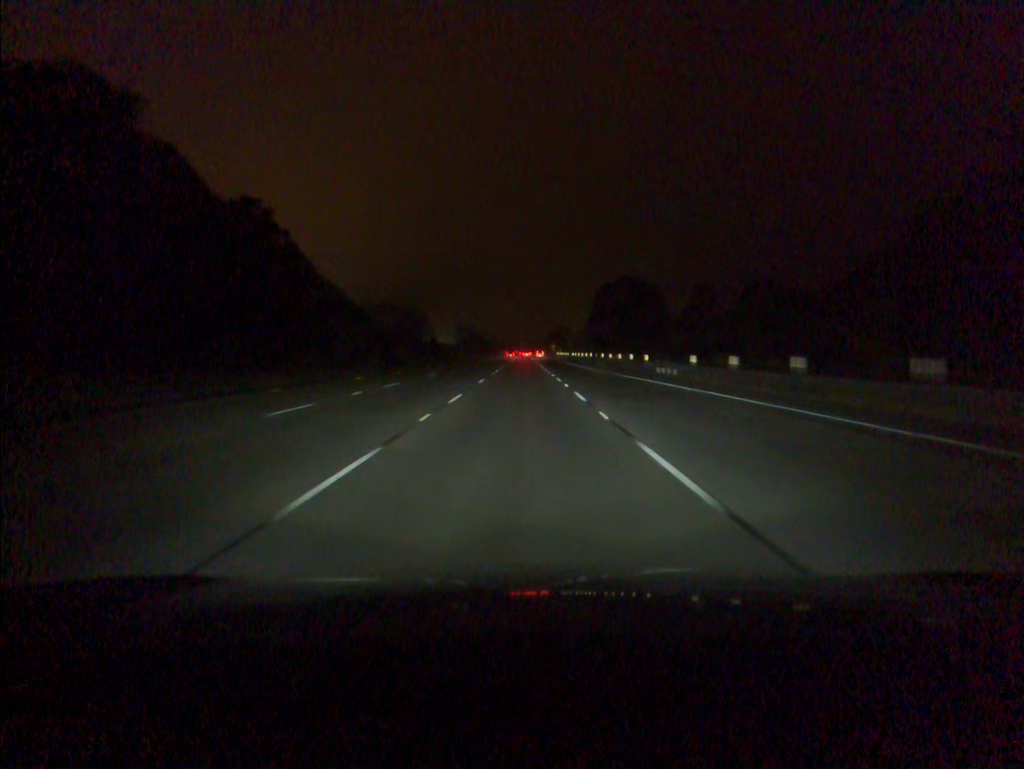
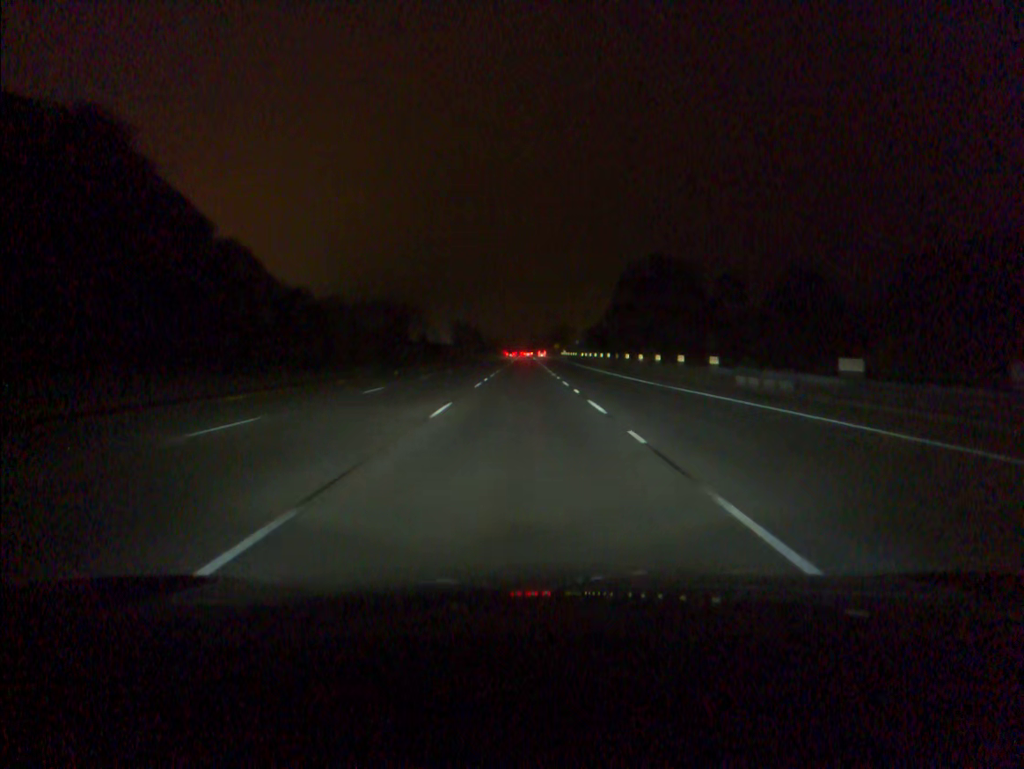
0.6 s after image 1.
(0.0, +19.1) m; 0°
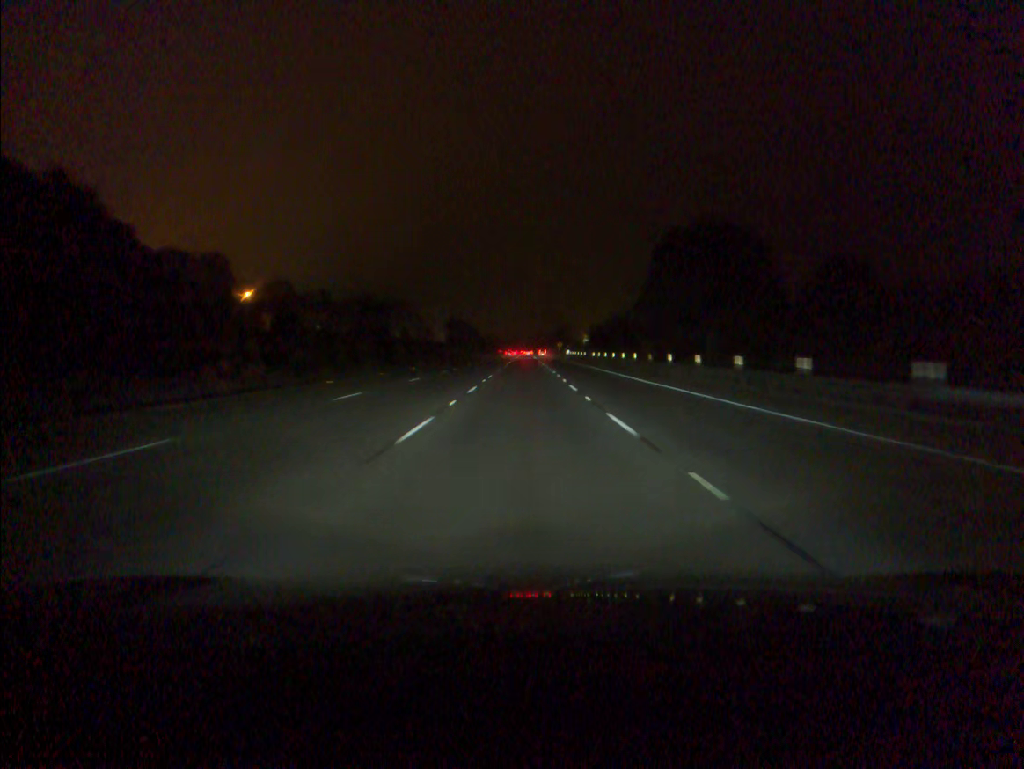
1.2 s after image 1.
(0.0, +19.1) m; 0°
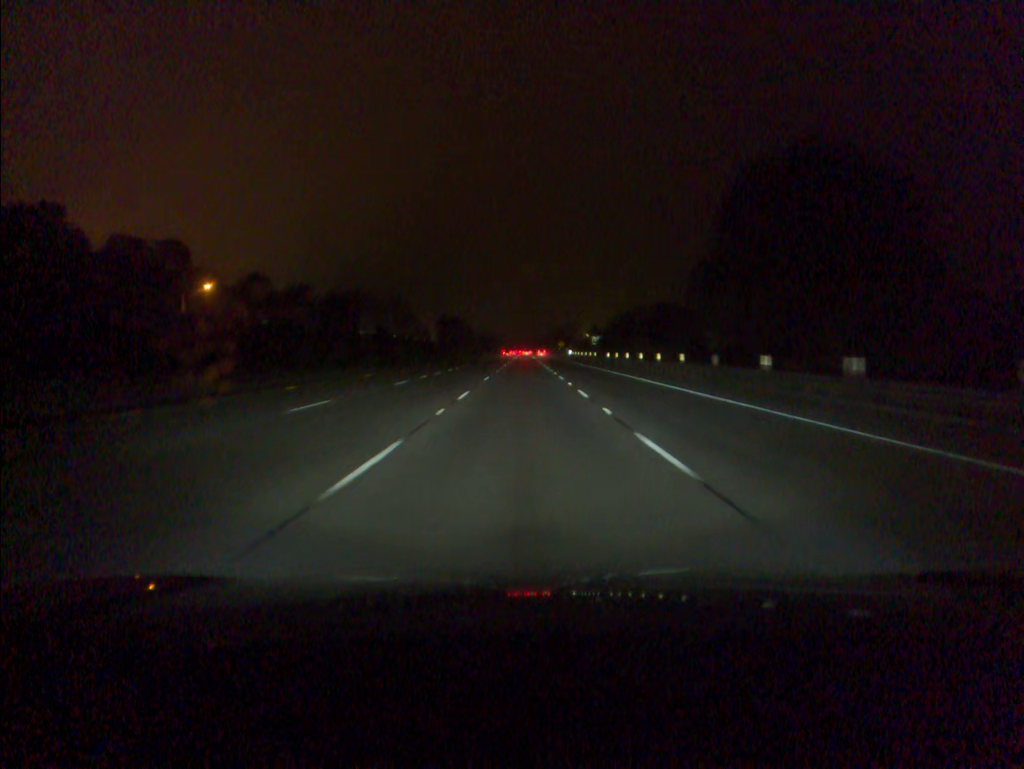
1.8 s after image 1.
(0.0, +19.1) m; 0°
